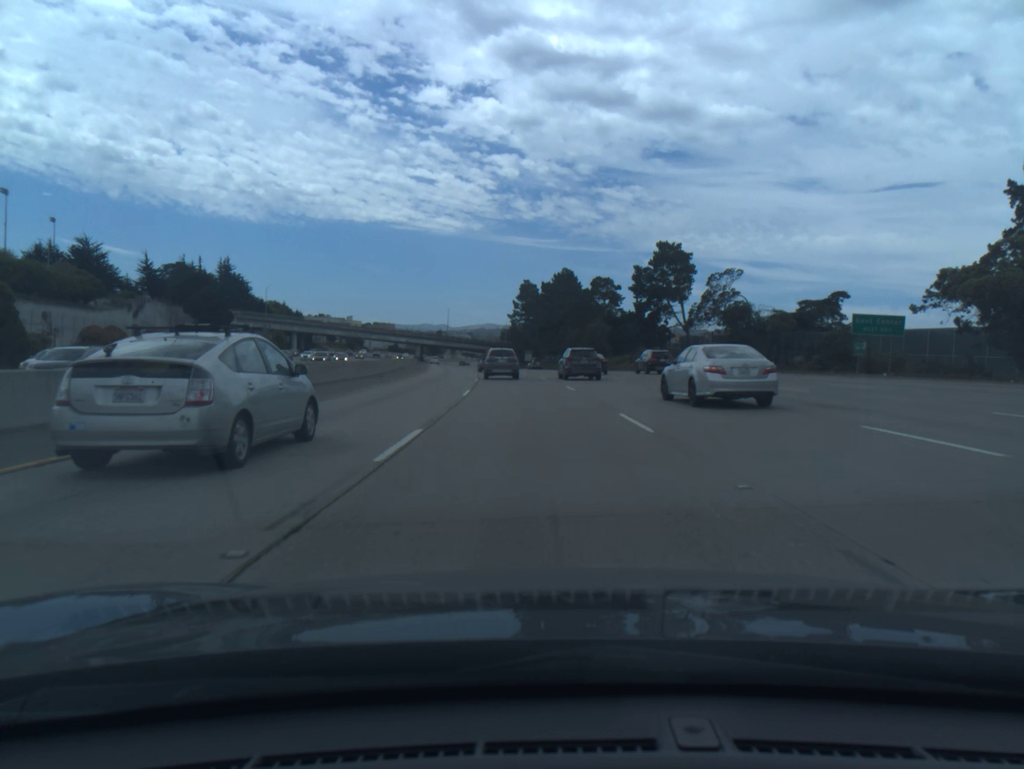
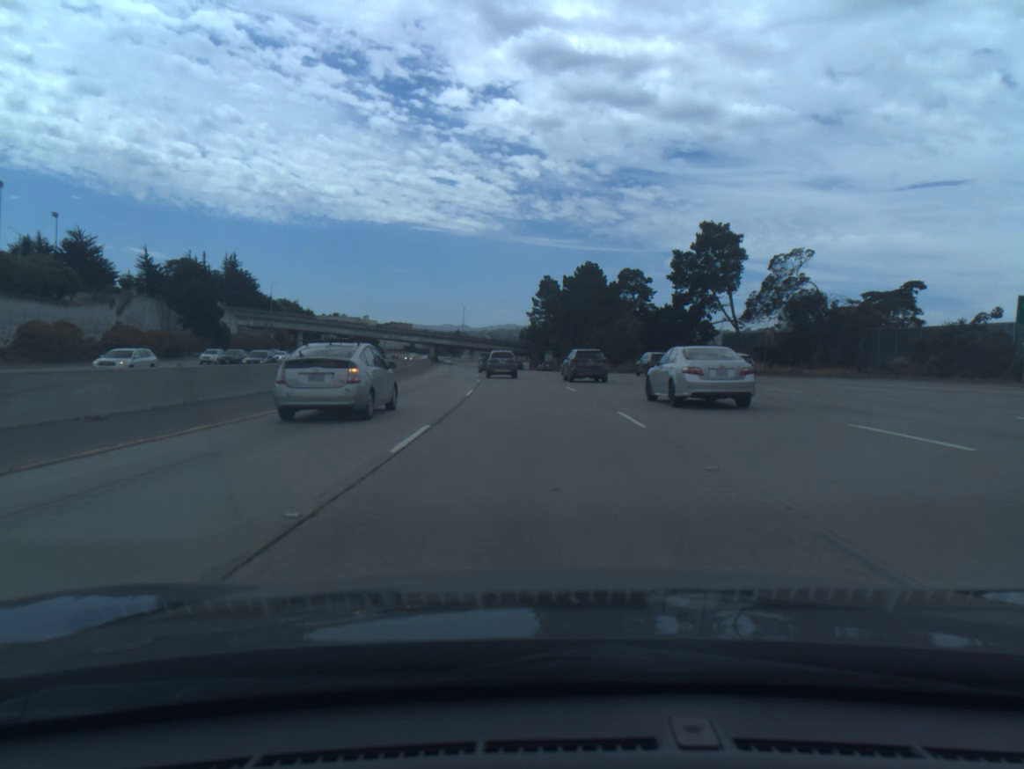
(-0.2, +13.8) m; -1°
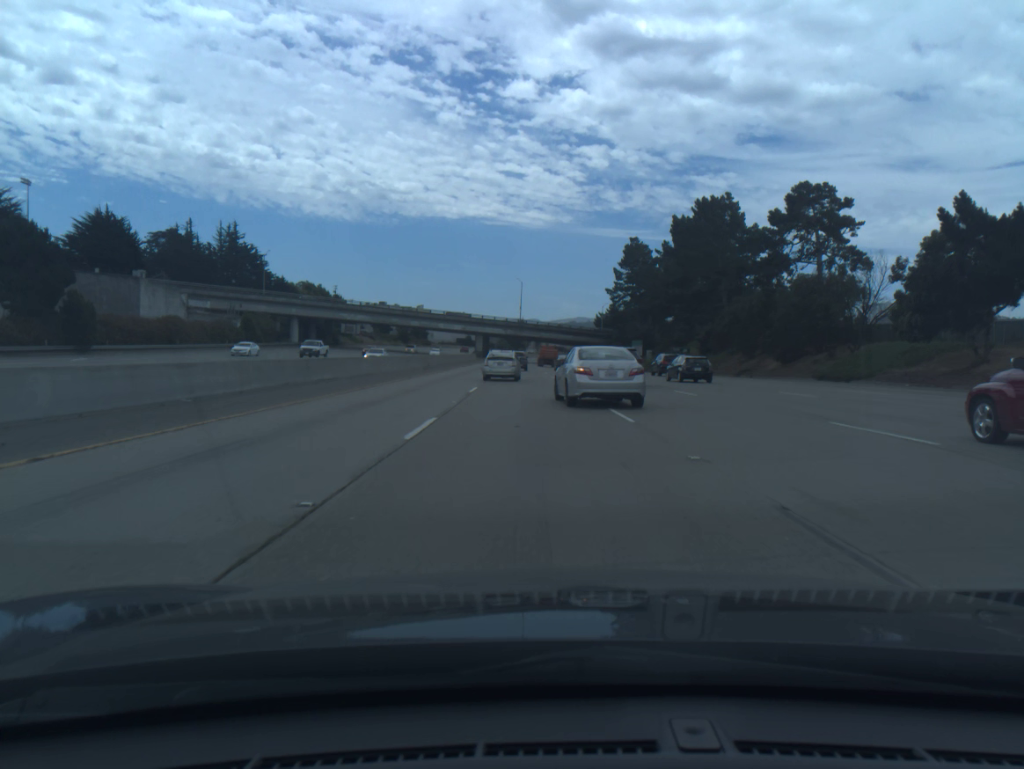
(-2.7, +57.1) m; -5°
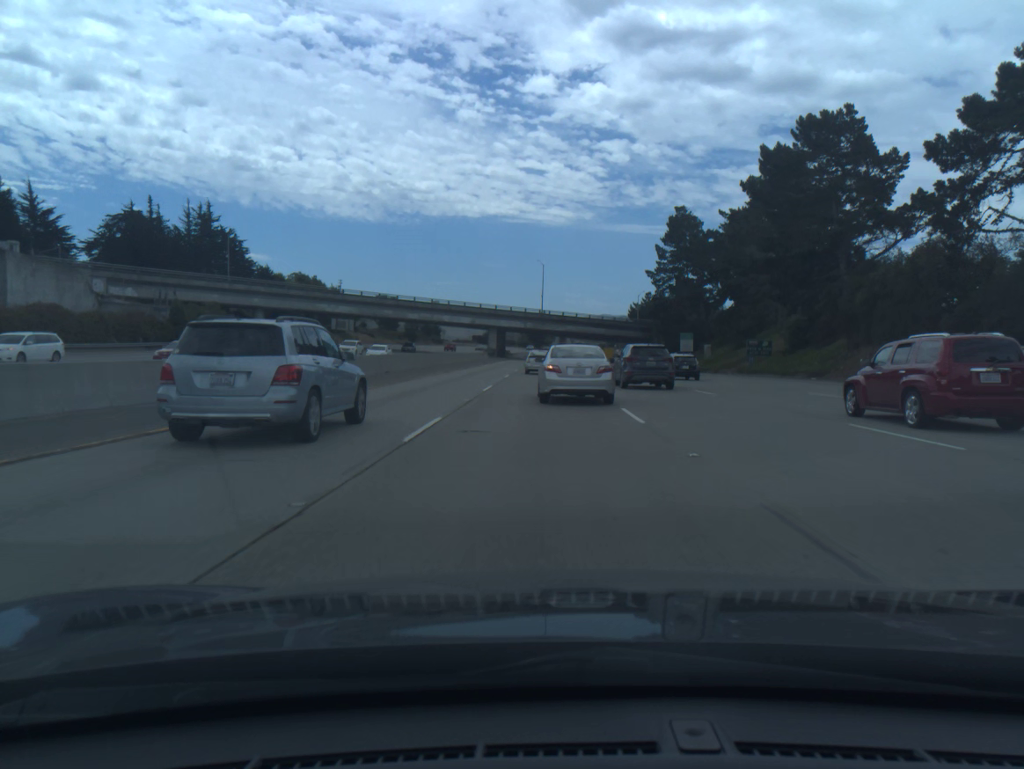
(-0.5, +29.6) m; -2°
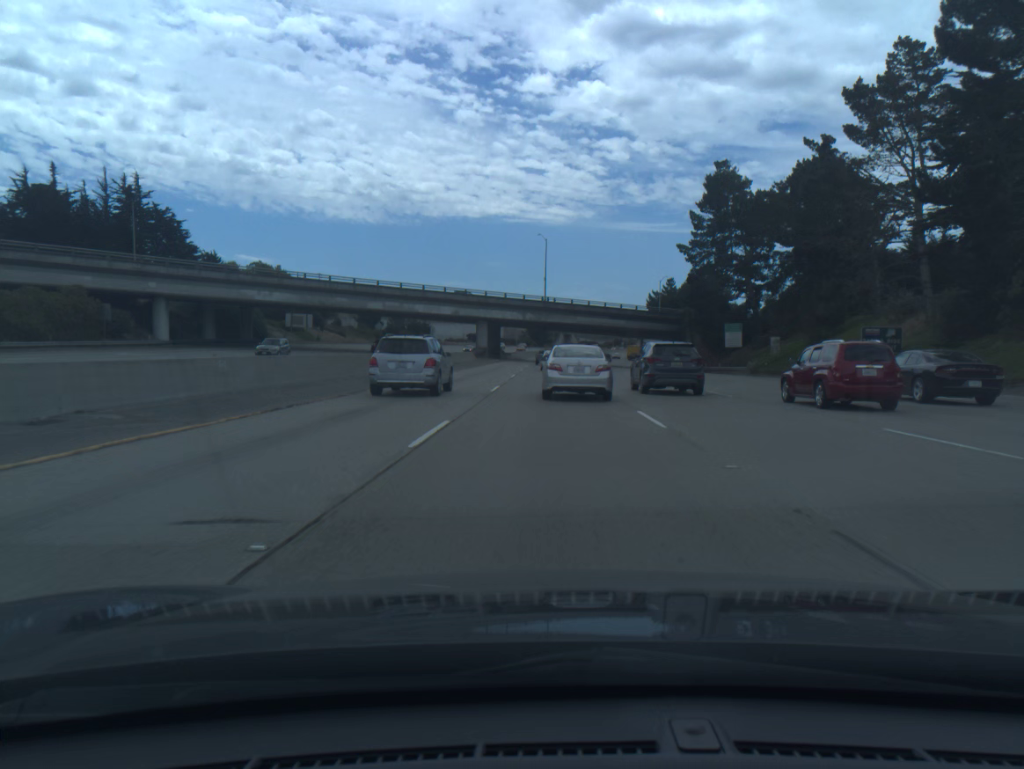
(-0.1, +29.9) m; 0°
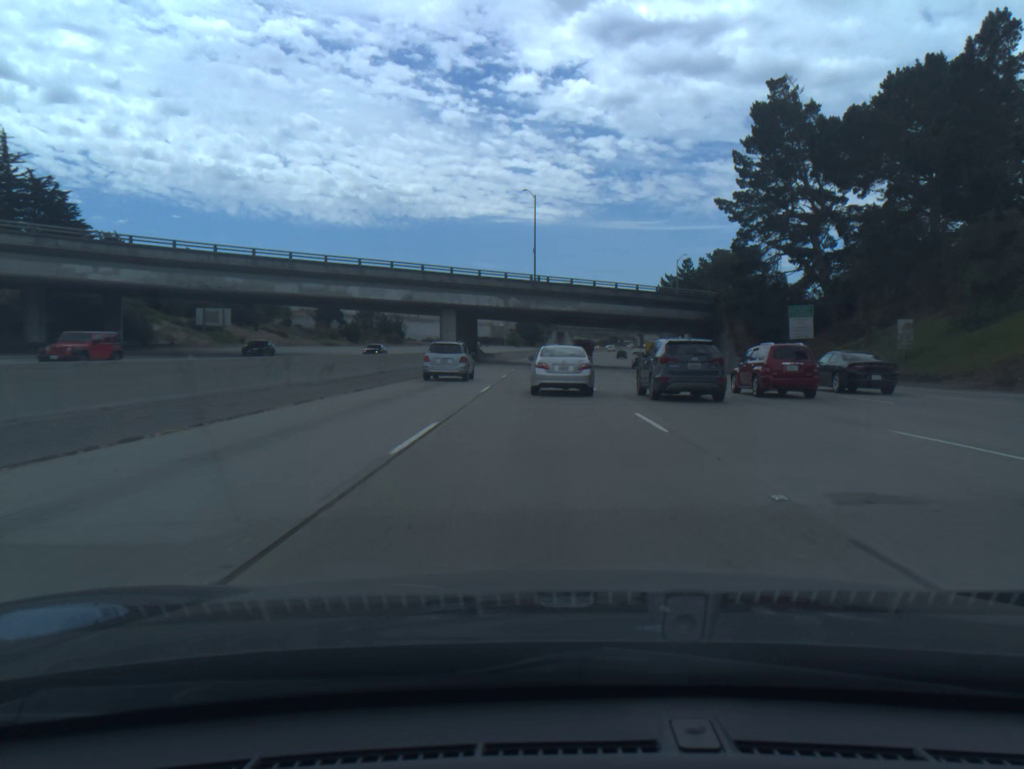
(+0.2, +30.0) m; +1°
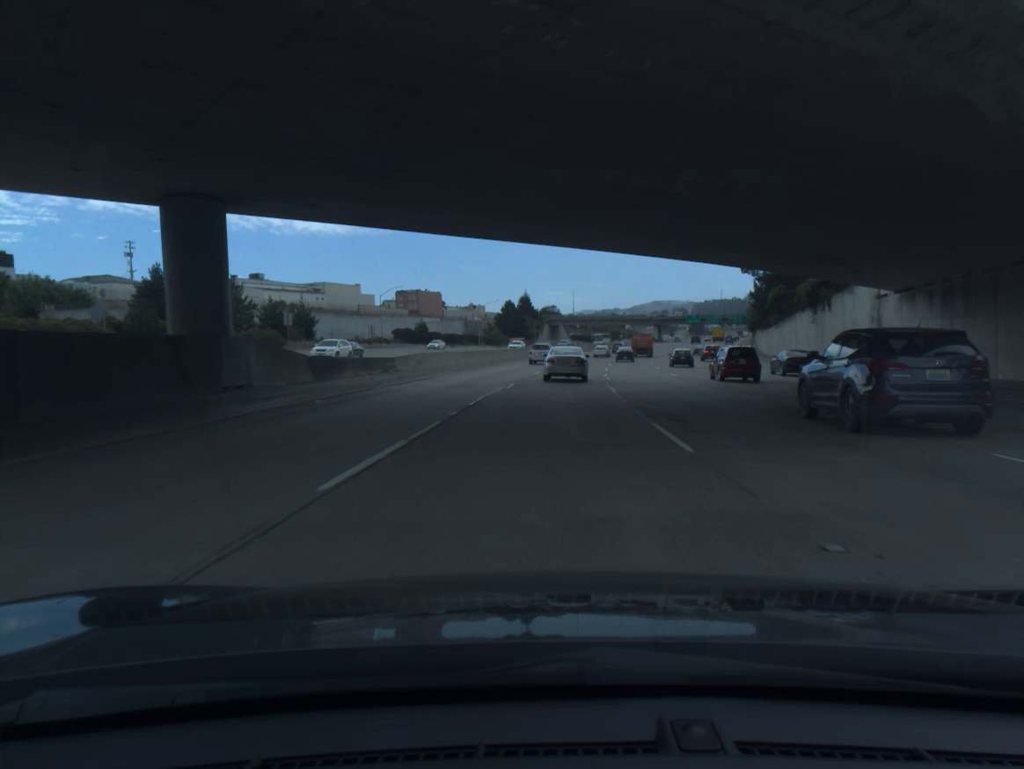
(0.0, +75.4) m; +1°
